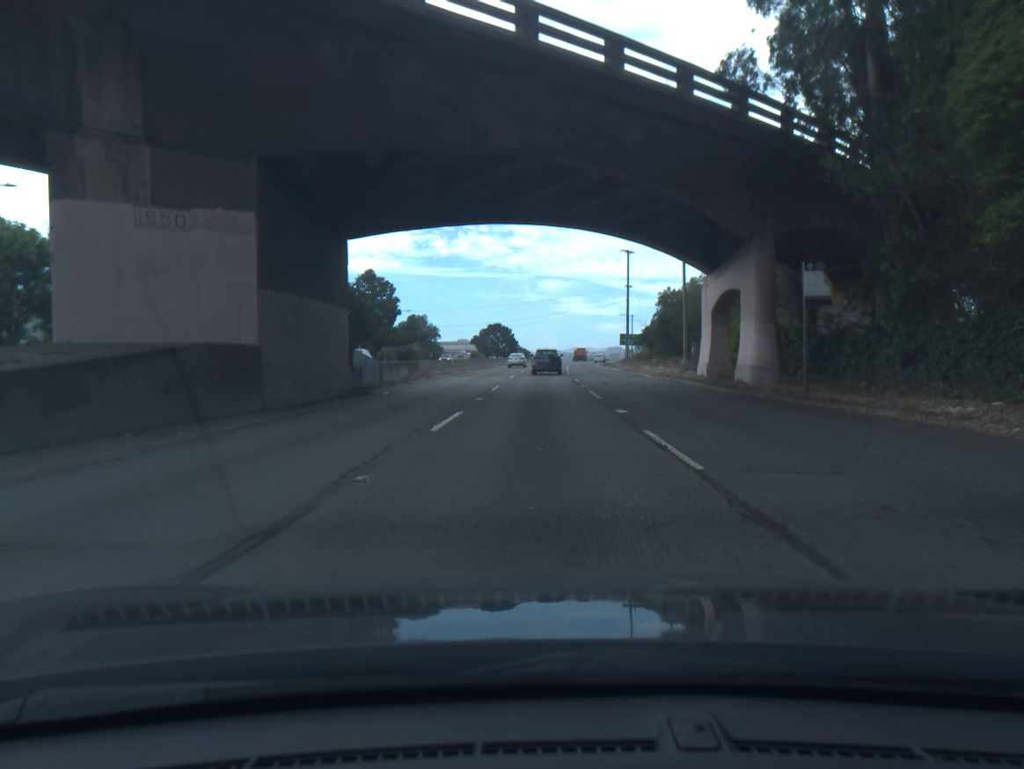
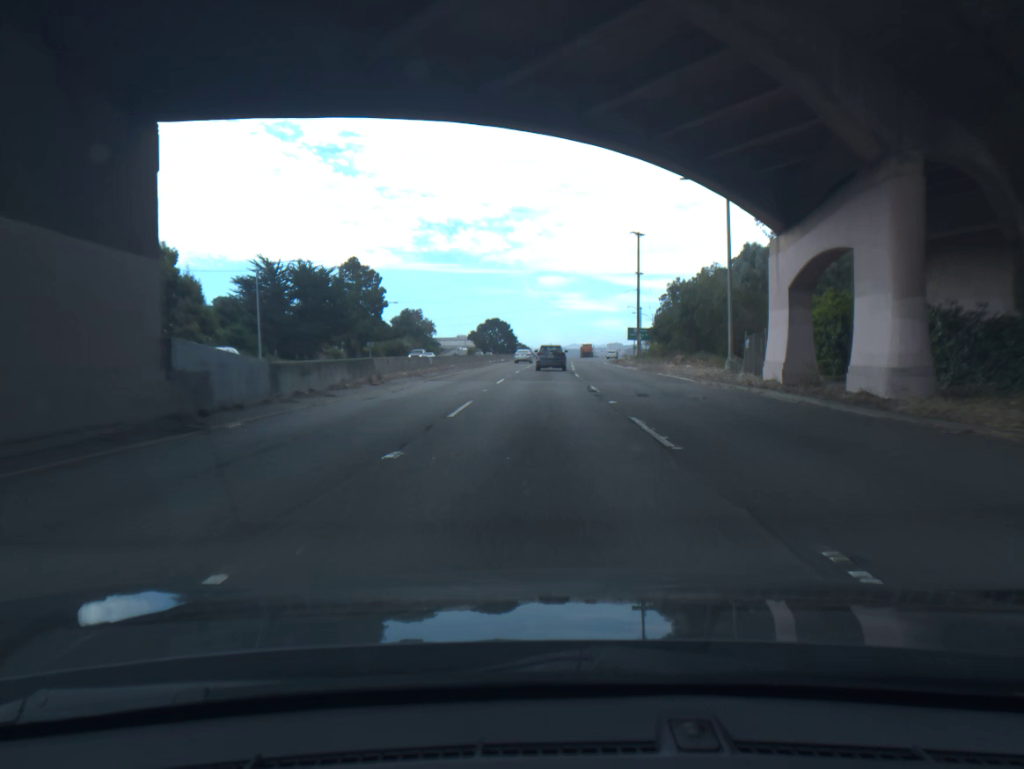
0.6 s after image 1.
(+0.1, +12.4) m; 0°
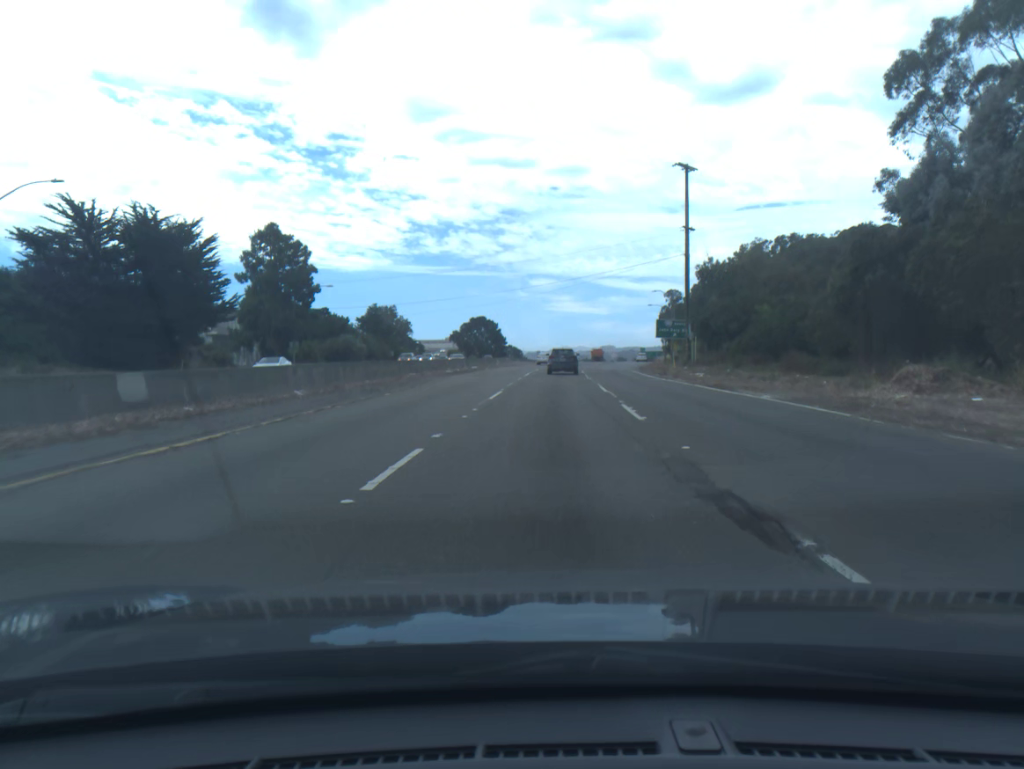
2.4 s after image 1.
(0.0, +36.8) m; 0°
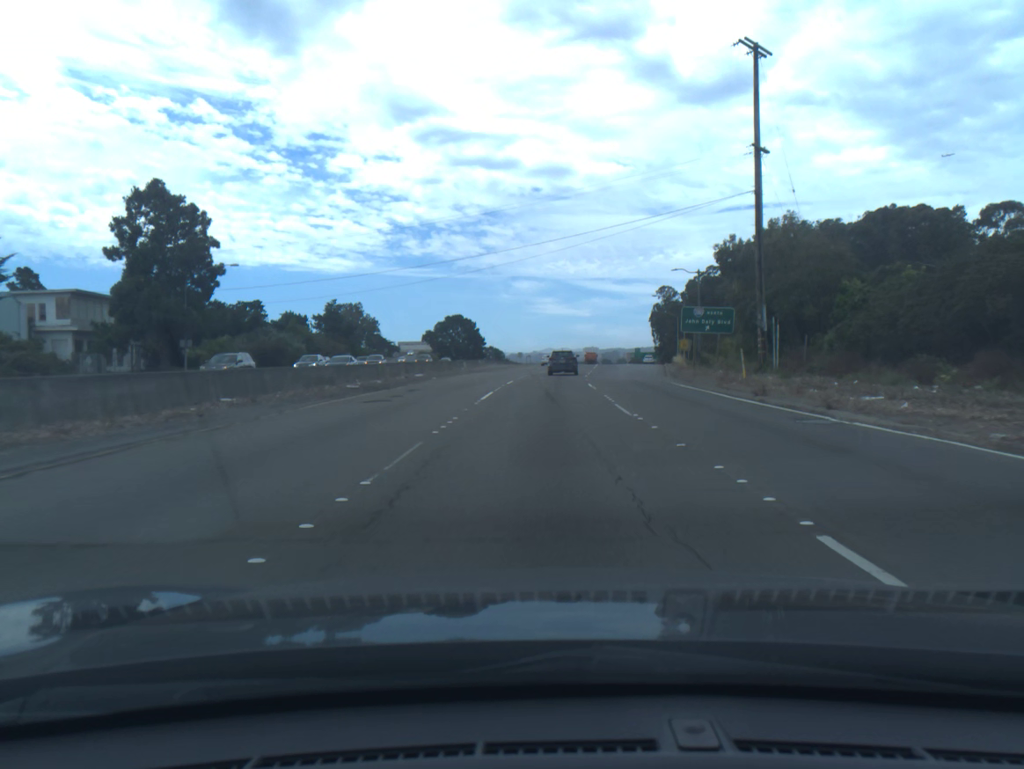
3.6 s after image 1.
(+0.2, +24.4) m; +1°
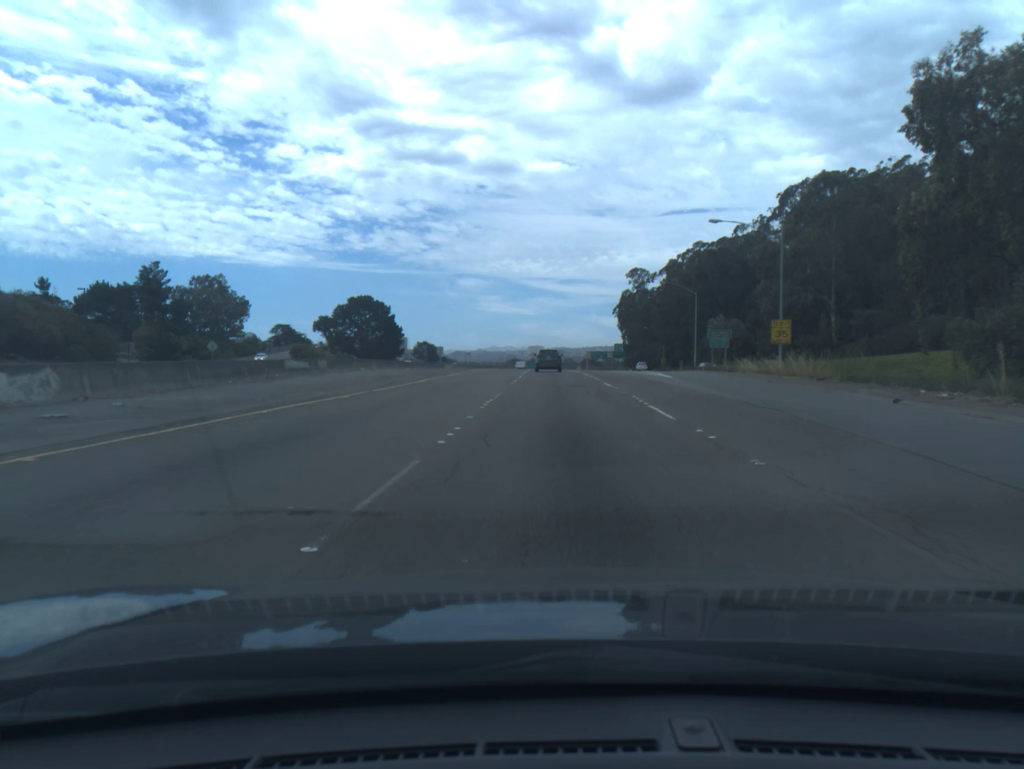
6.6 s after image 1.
(+1.4, +62.9) m; +4°
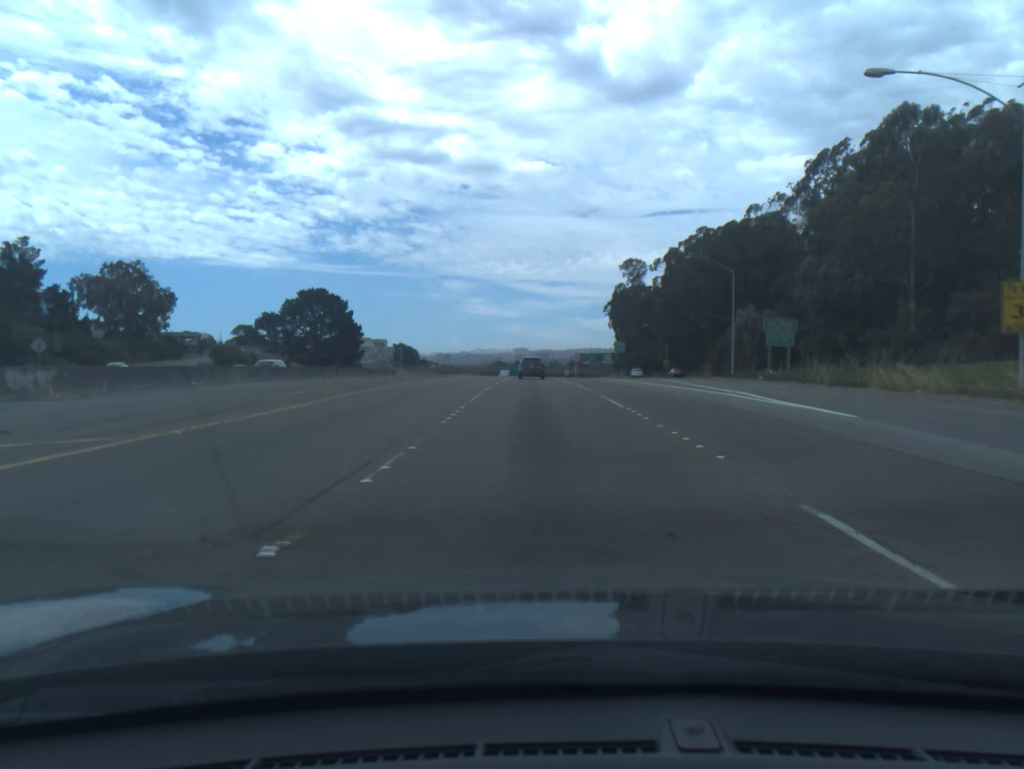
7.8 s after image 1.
(+0.4, +26.4) m; +1°
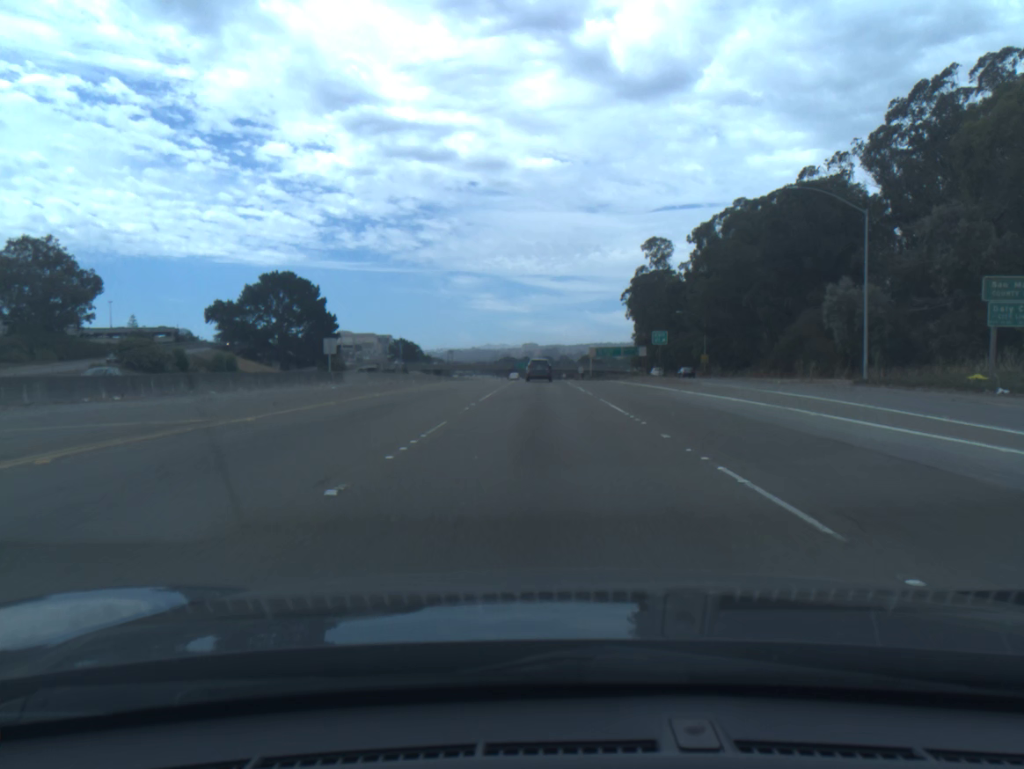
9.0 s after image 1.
(-0.2, +26.9) m; -1°
